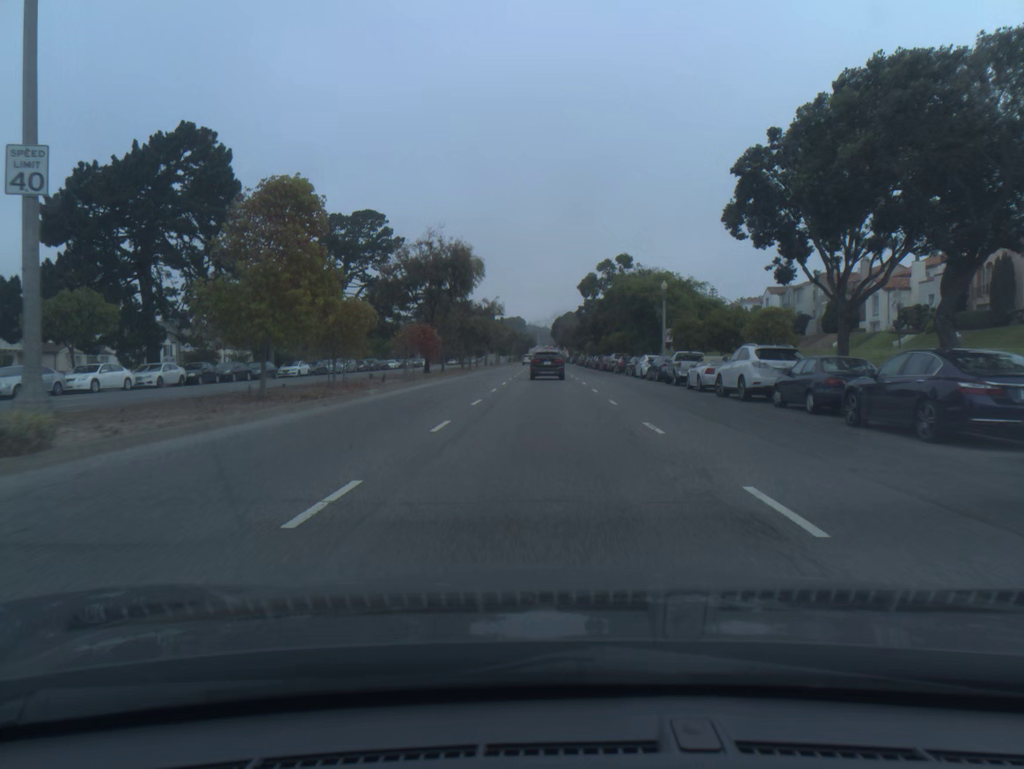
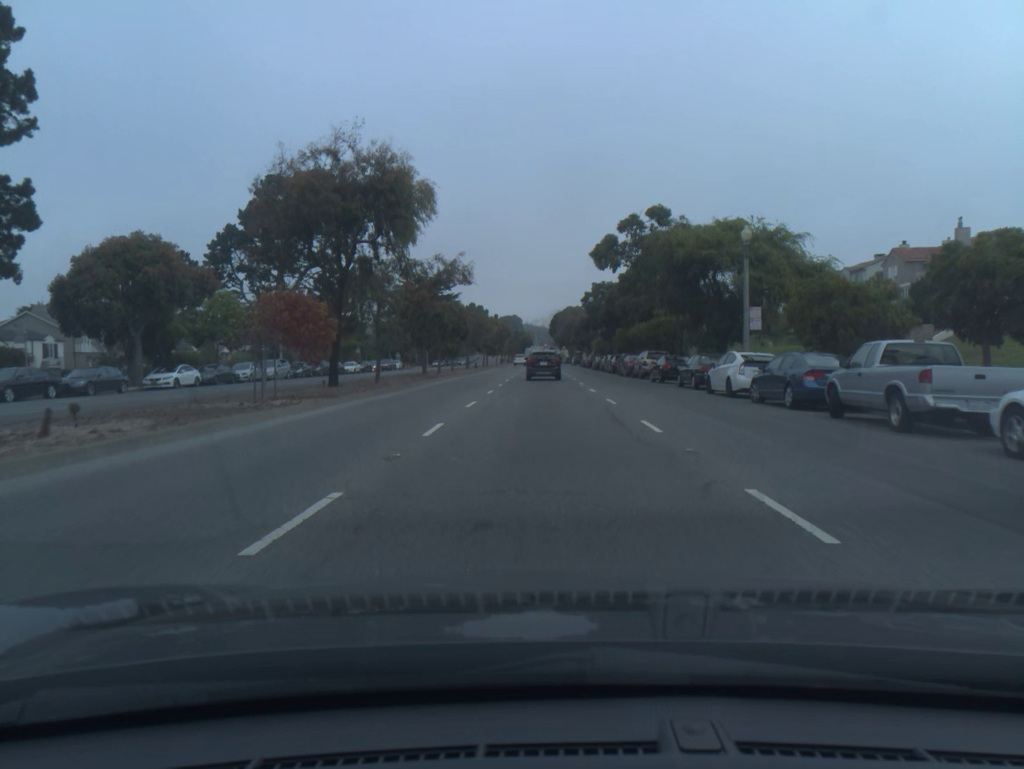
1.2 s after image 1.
(0.0, +22.5) m; 0°
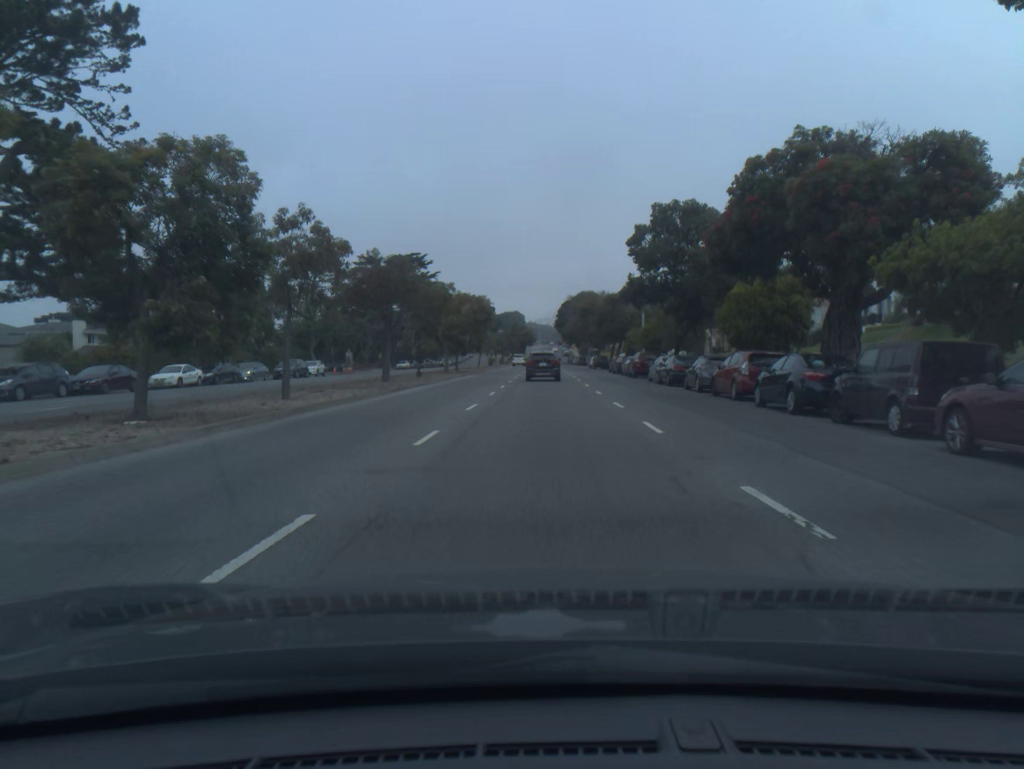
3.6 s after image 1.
(-0.2, +44.3) m; 0°
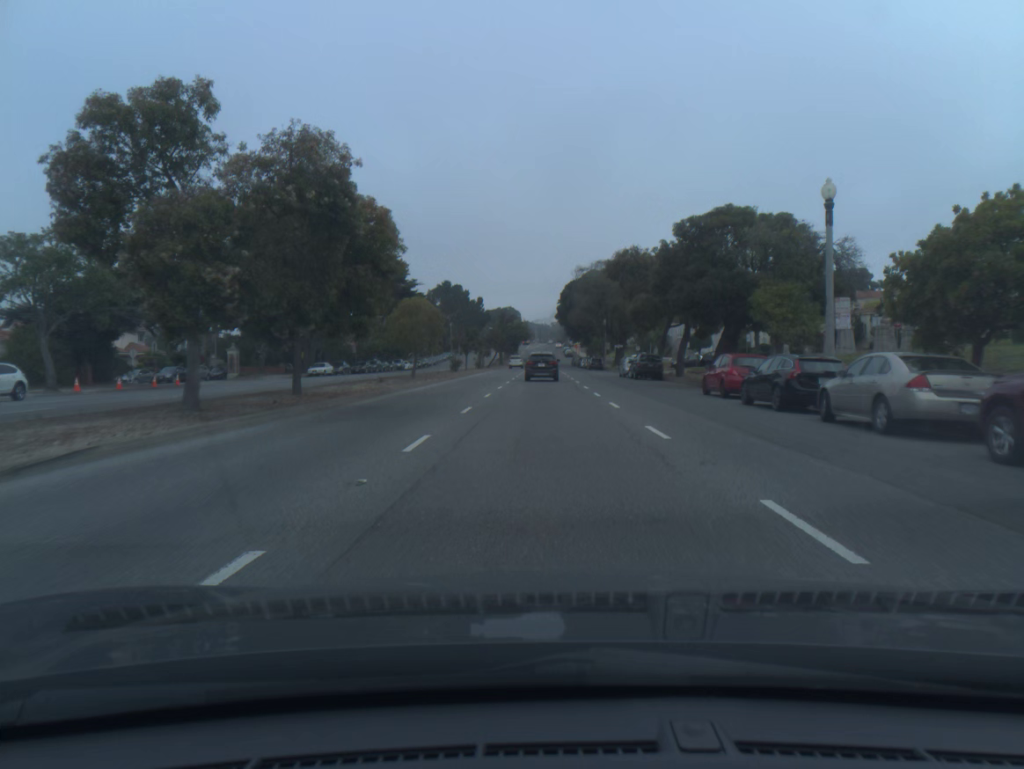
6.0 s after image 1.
(+0.1, +43.9) m; 0°
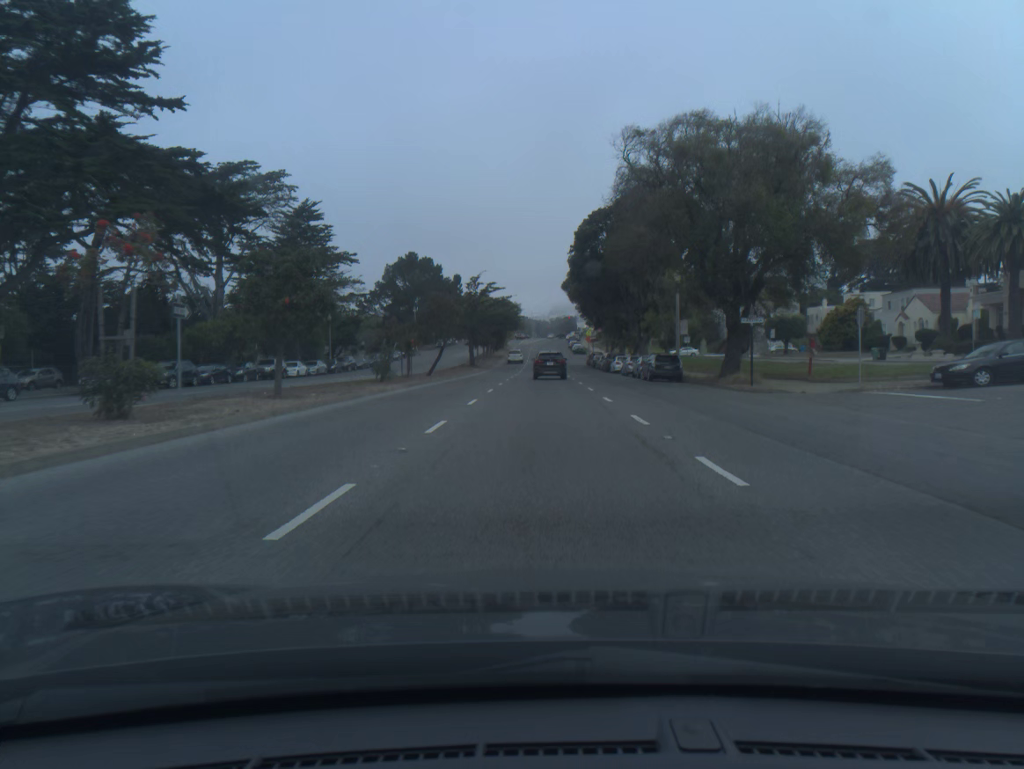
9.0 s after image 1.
(0.0, +55.5) m; 0°
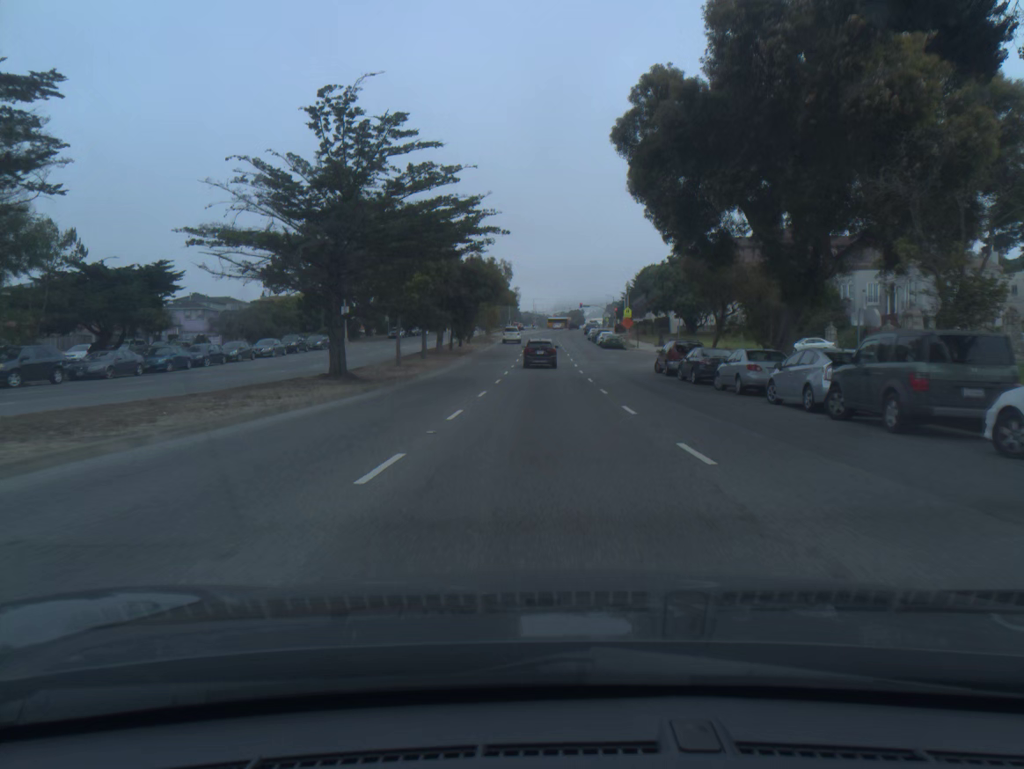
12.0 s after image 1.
(-0.3, +55.9) m; 0°
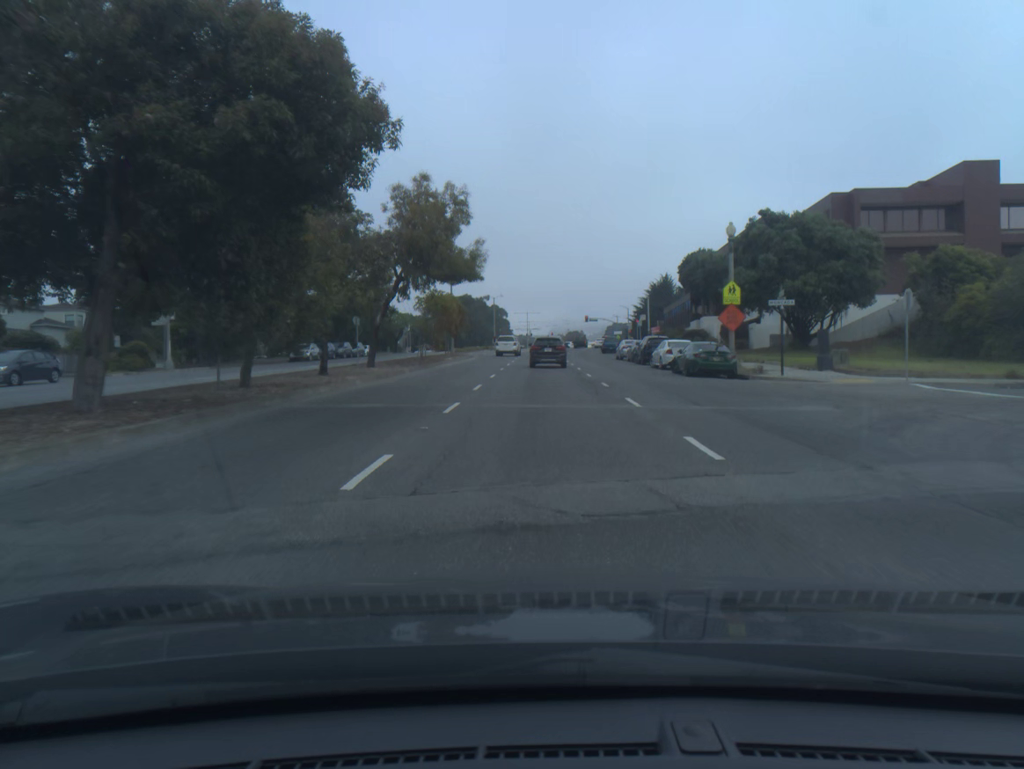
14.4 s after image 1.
(0.0, +44.1) m; 0°
